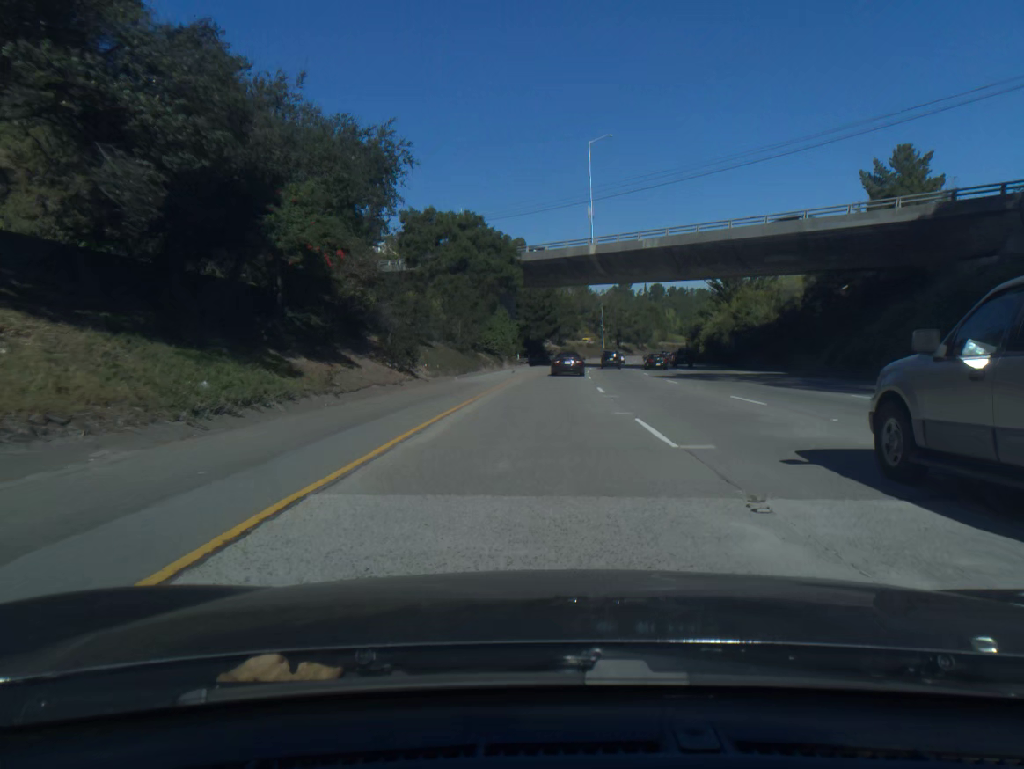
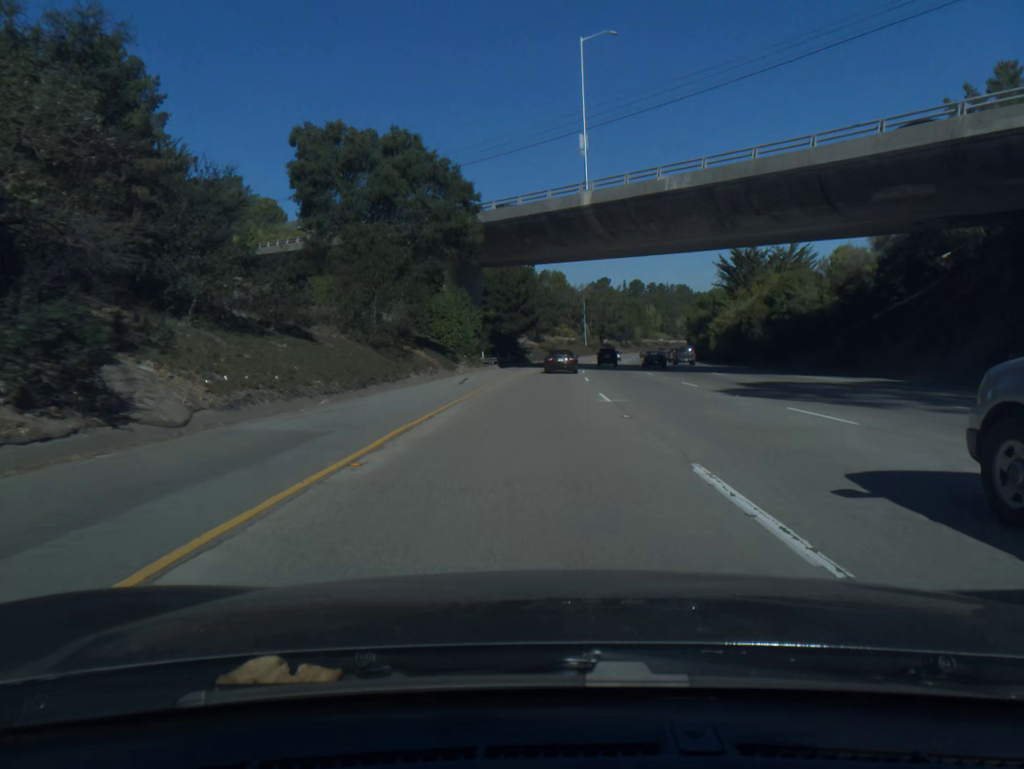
(+0.3, +21.3) m; +2°
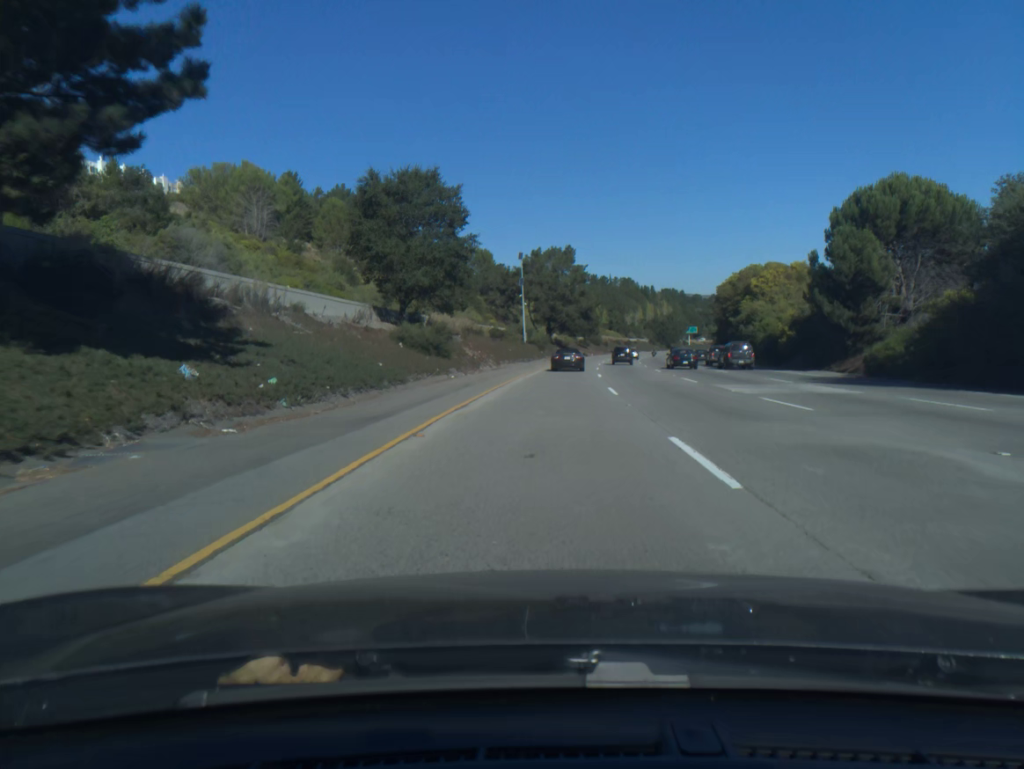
(+3.8, +85.0) m; +5°
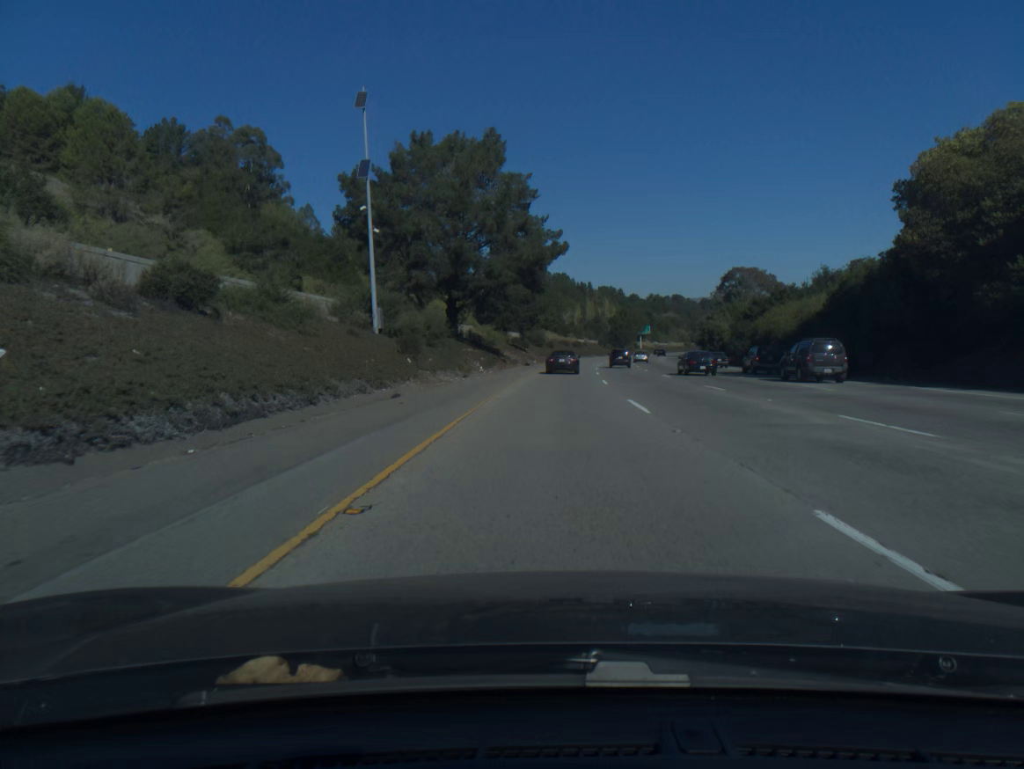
(+2.5, +63.3) m; +5°
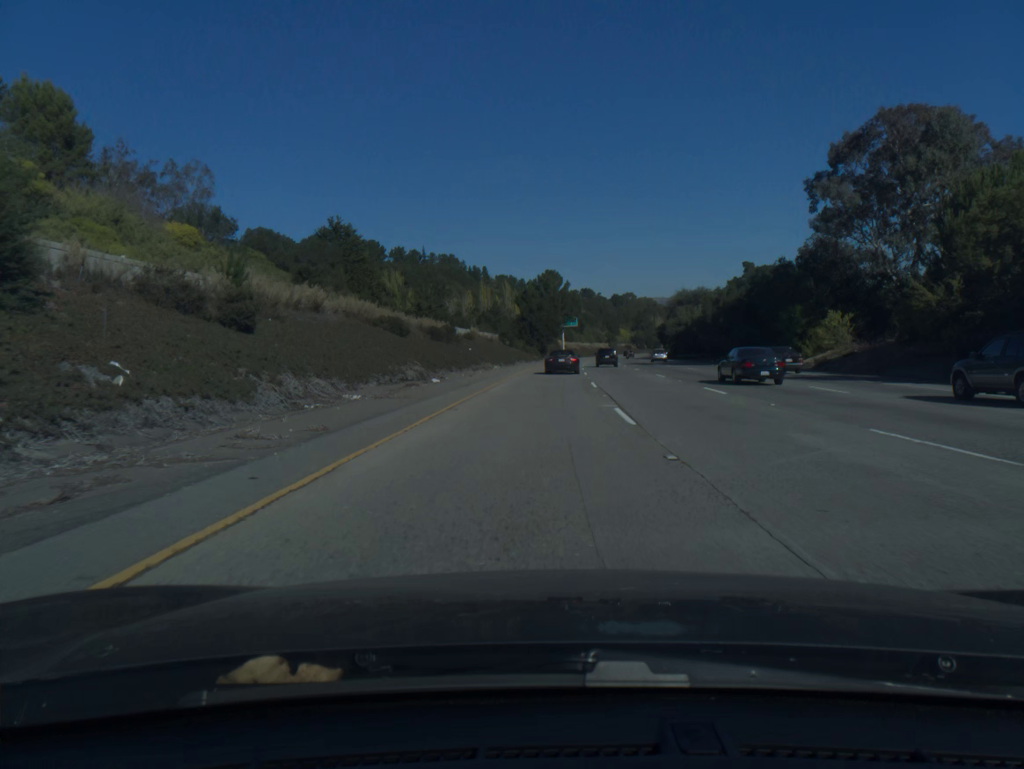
(+7.4, +105.8) m; +8°
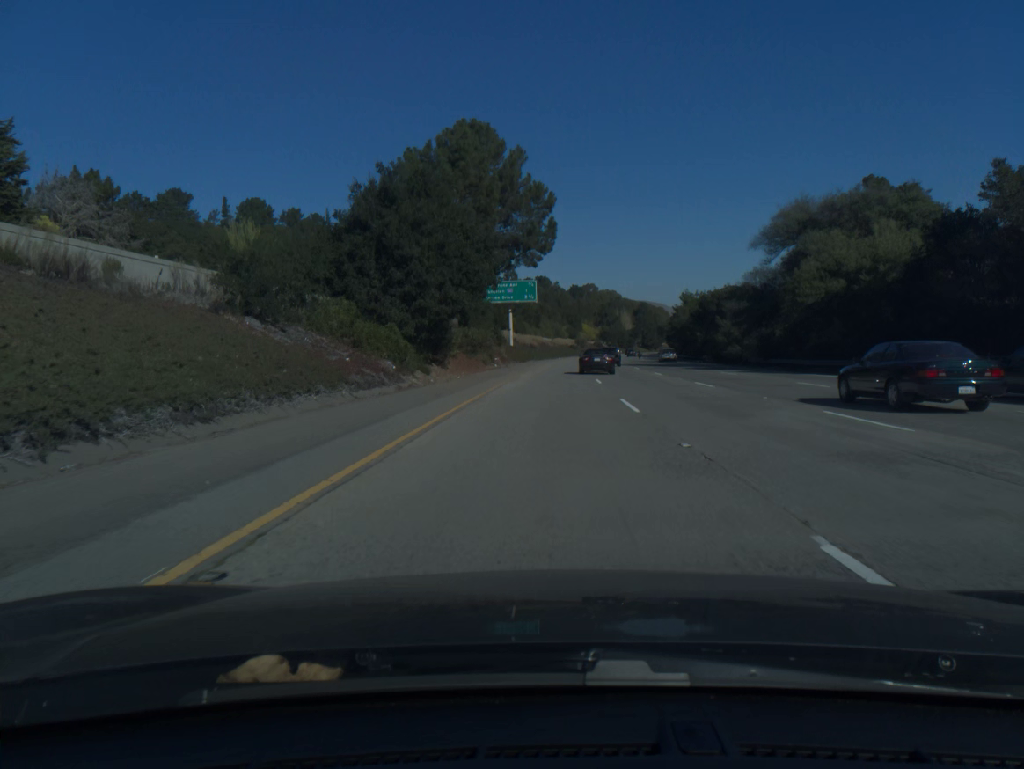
(+3.1, +85.3) m; +4°
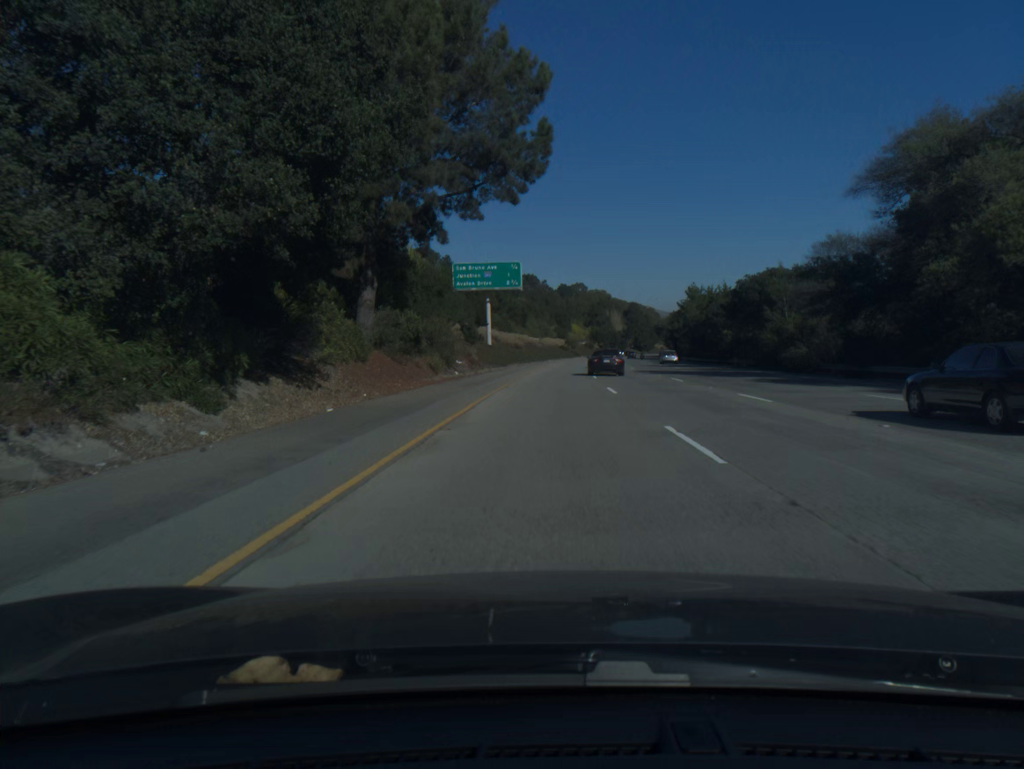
(+0.2, +21.4) m; +1°
